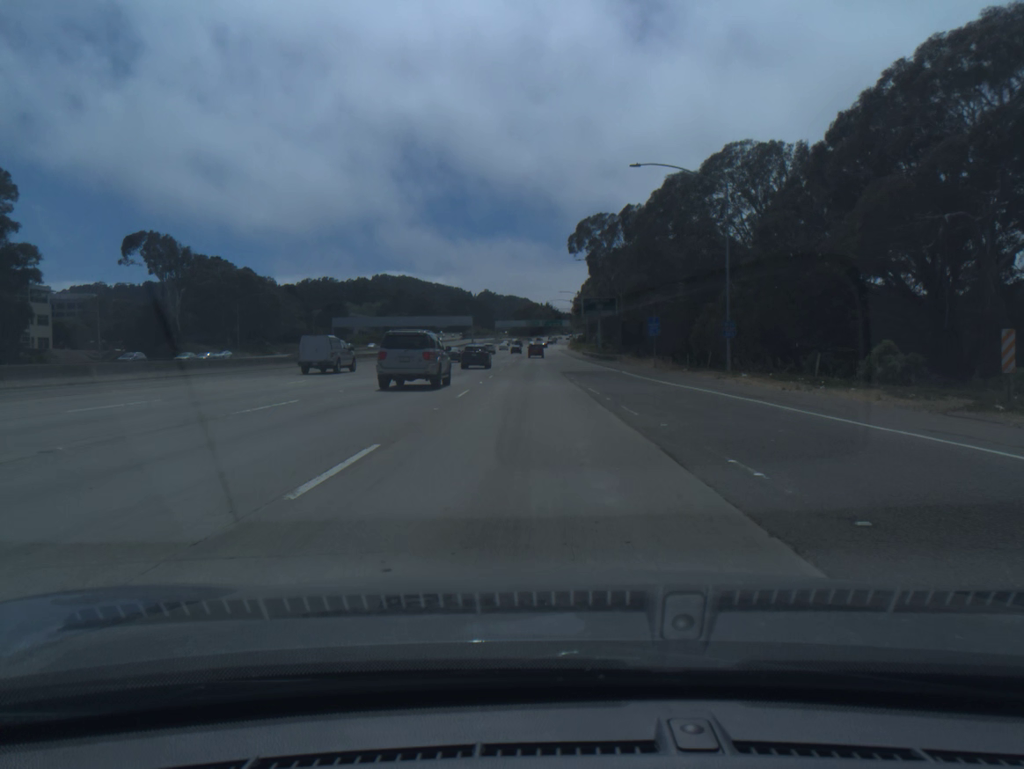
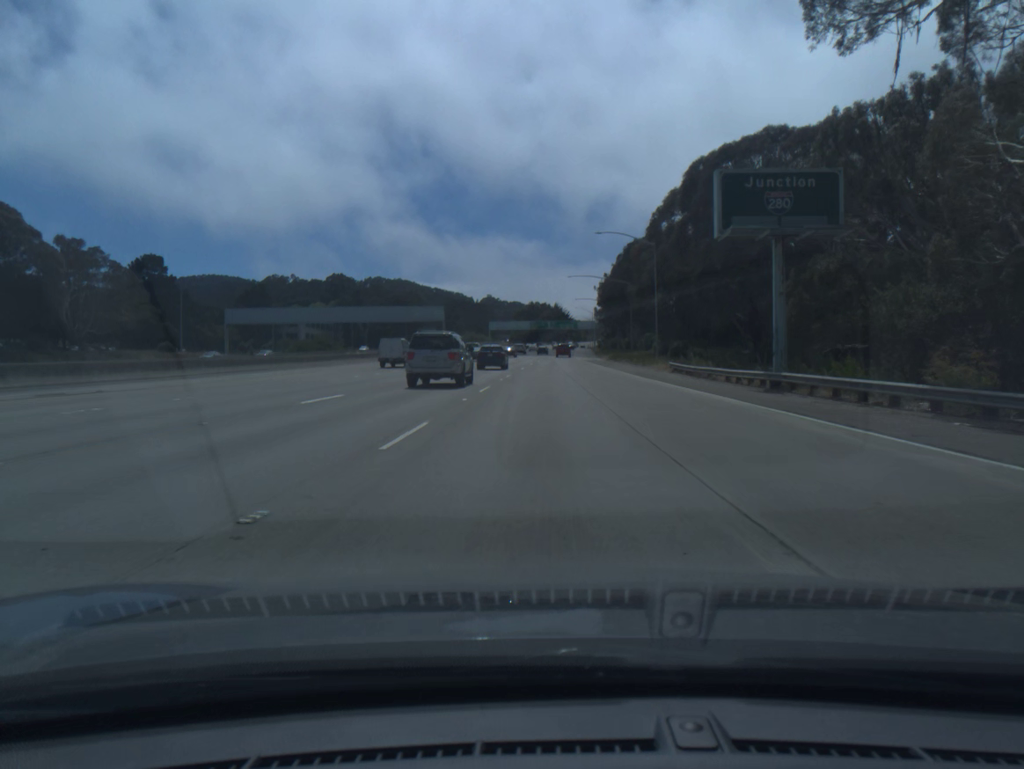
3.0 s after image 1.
(-0.9, +83.8) m; -1°
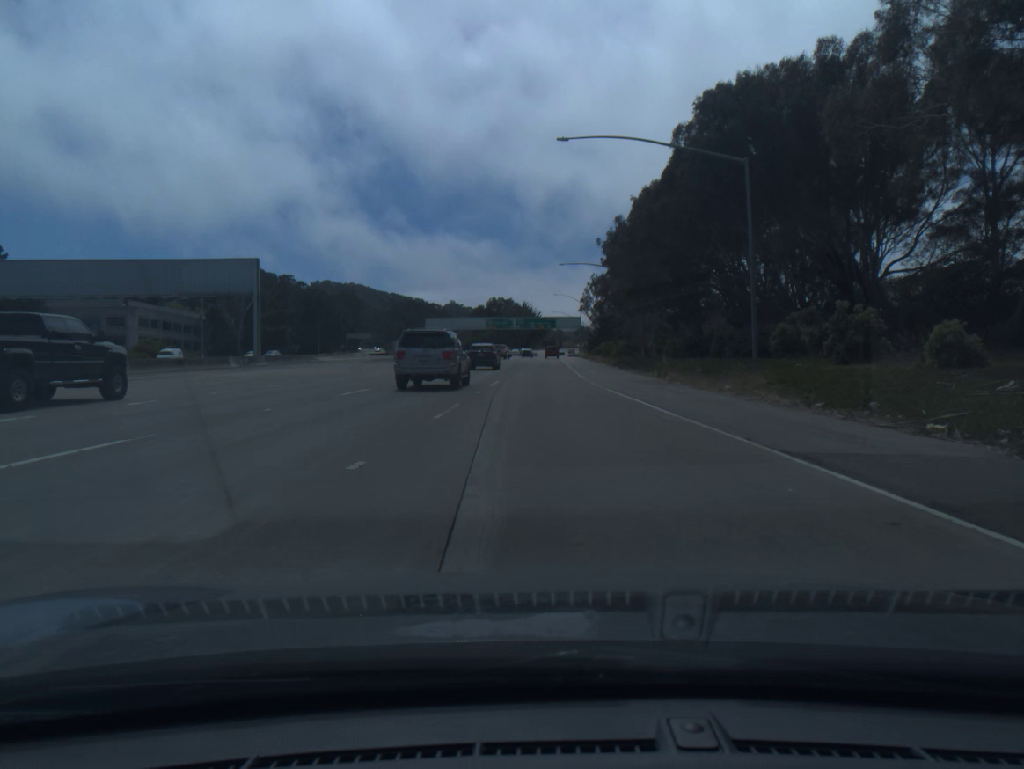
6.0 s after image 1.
(+1.8, +84.0) m; +2°
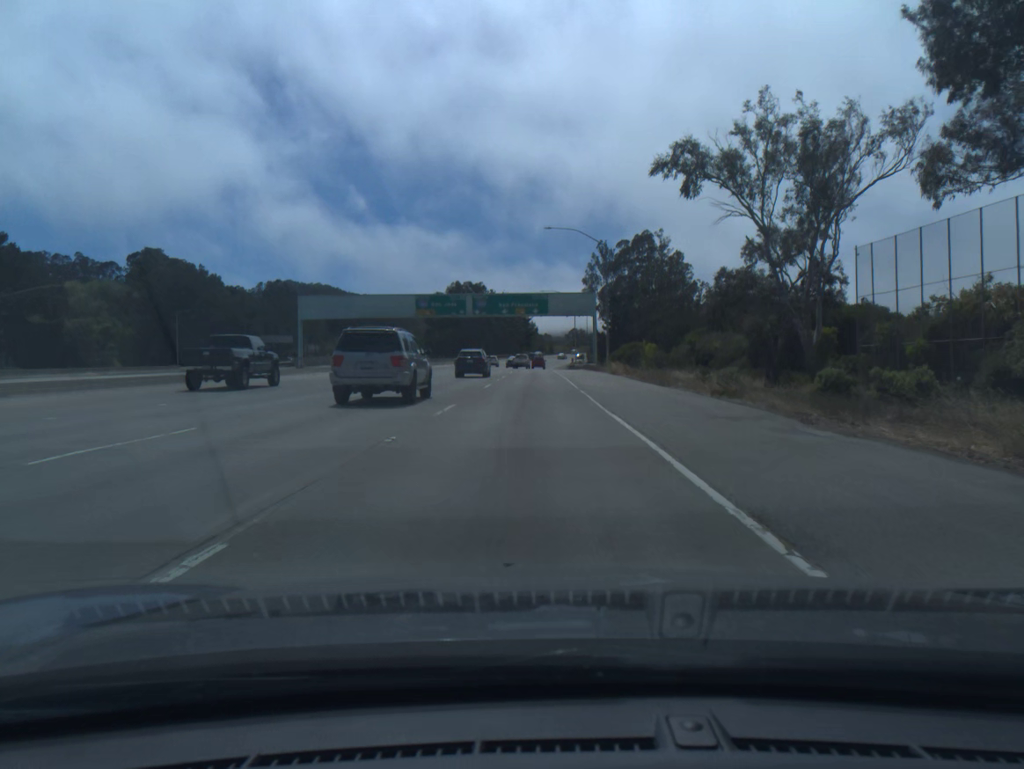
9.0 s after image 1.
(+1.1, +84.3) m; +1°
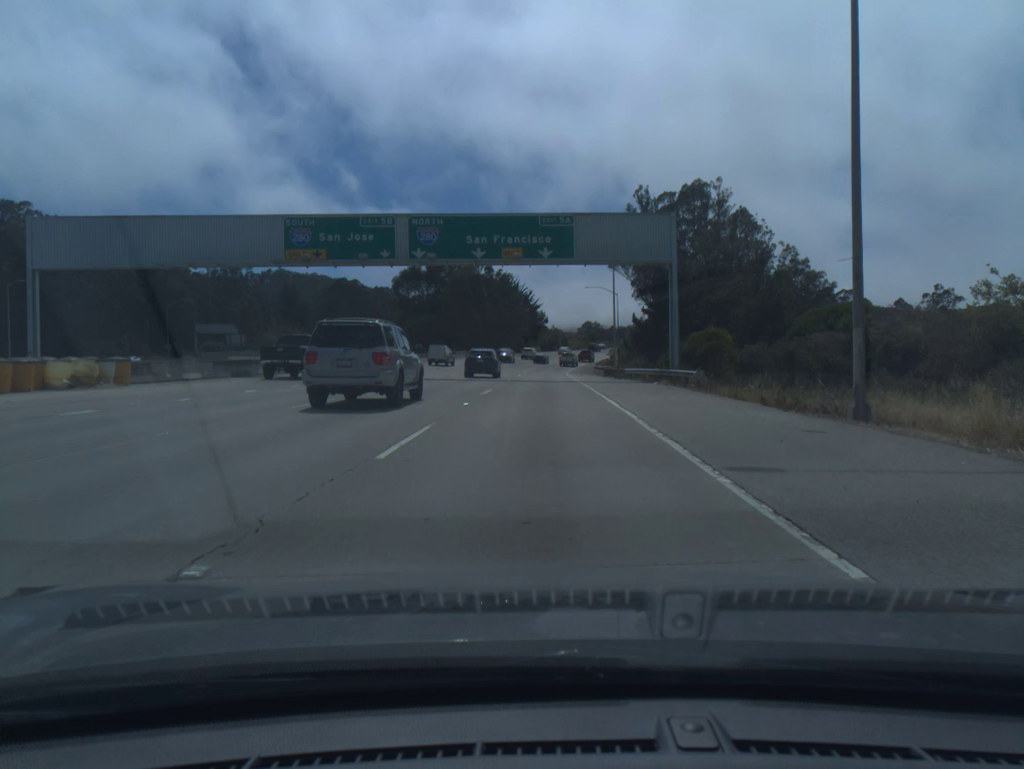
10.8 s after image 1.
(-0.3, +50.6) m; -1°
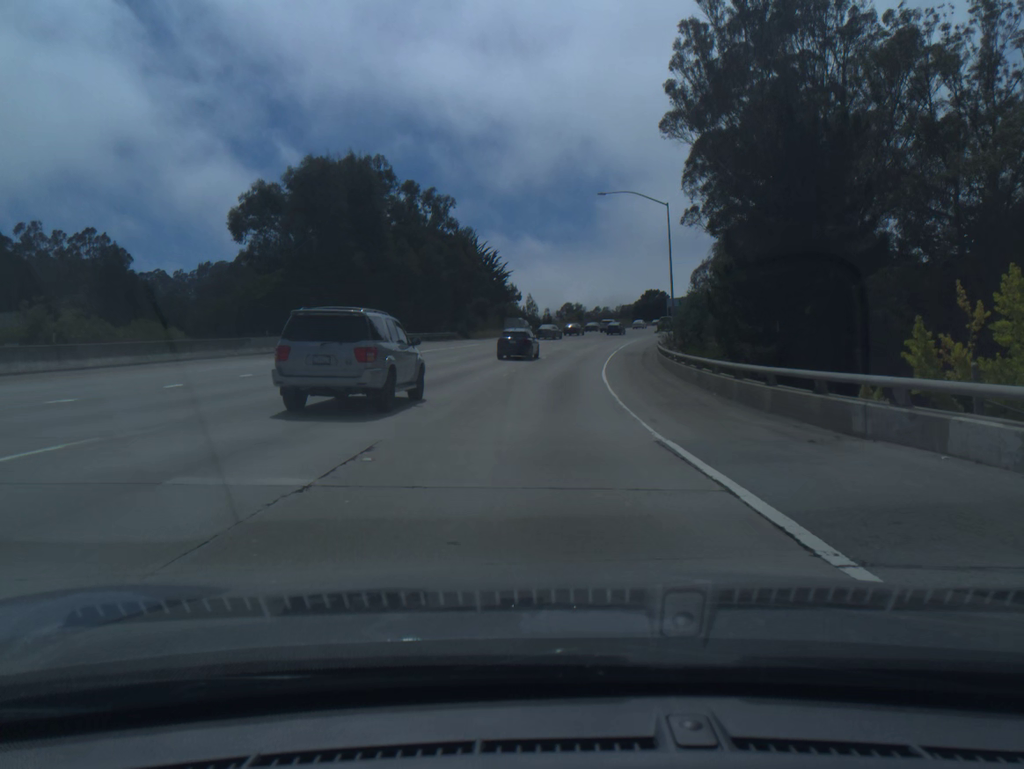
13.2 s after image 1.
(+0.5, +67.8) m; +2°
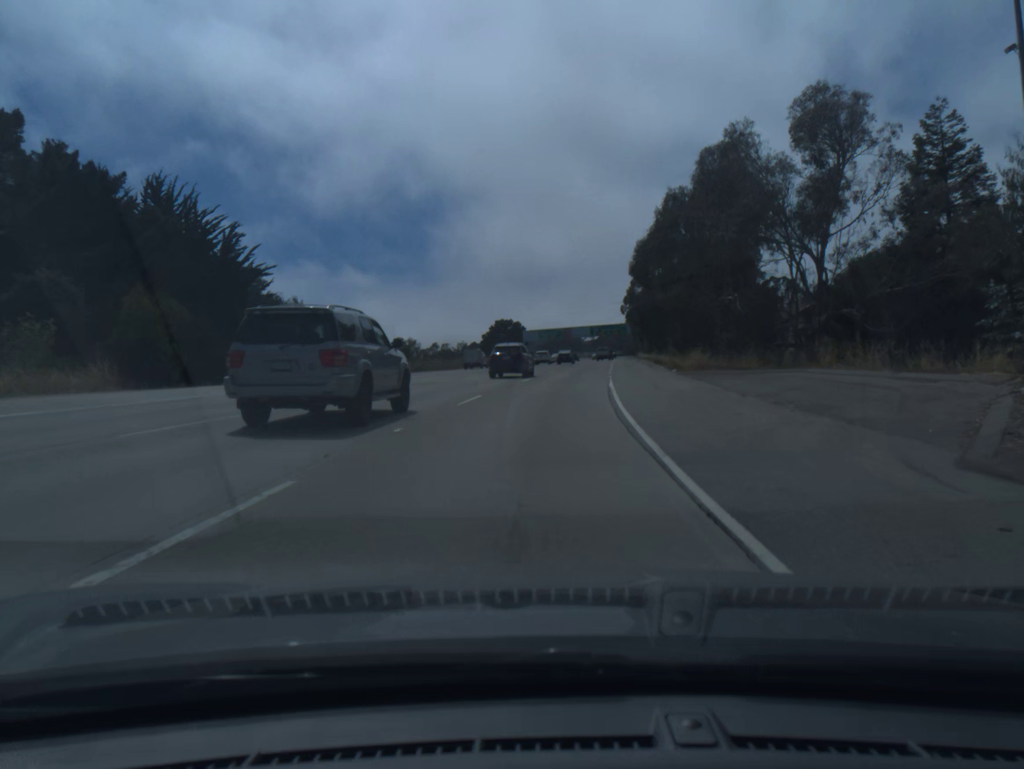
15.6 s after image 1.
(+5.8, +67.1) m; +11°
